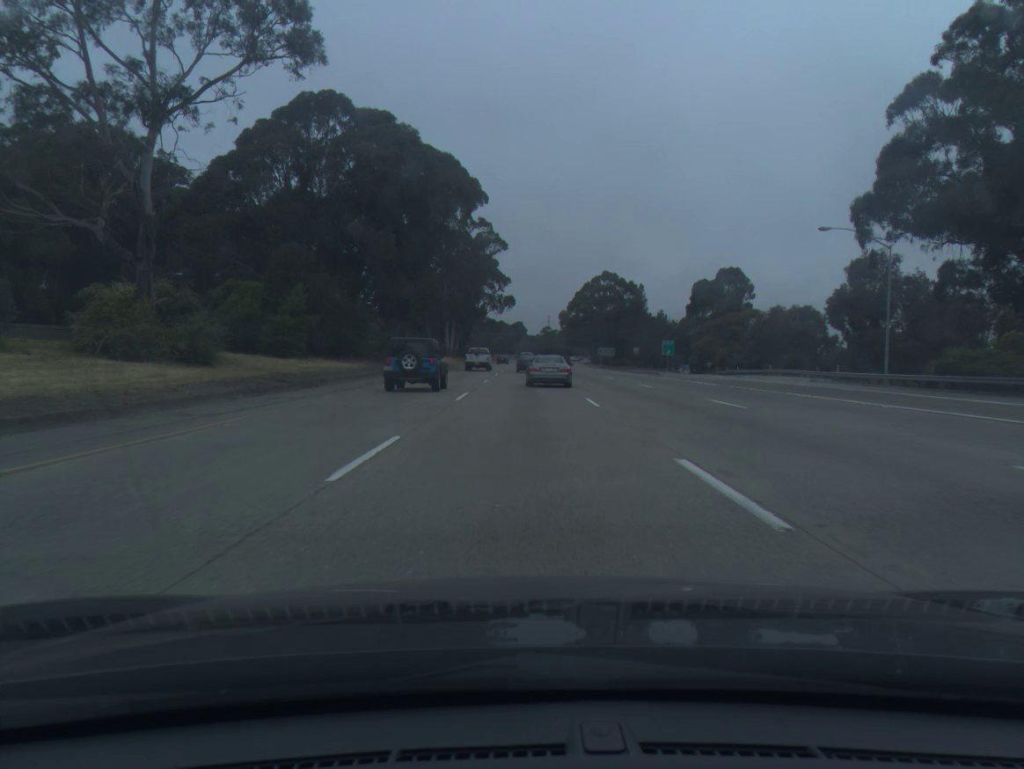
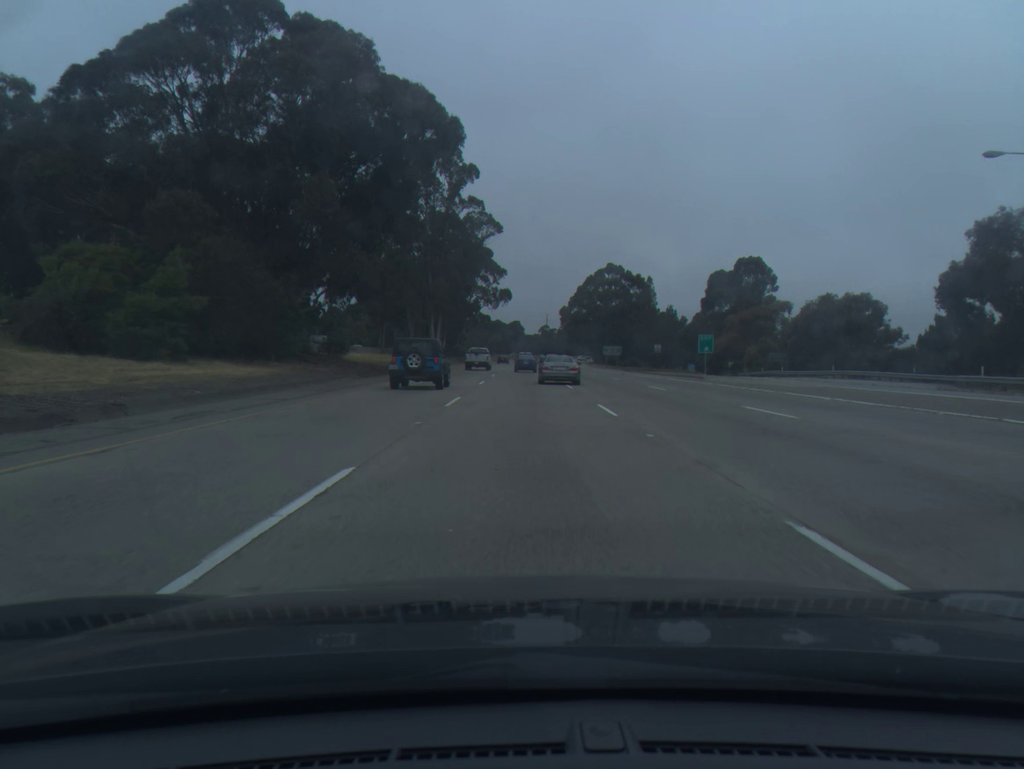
(0.0, +18.1) m; 0°
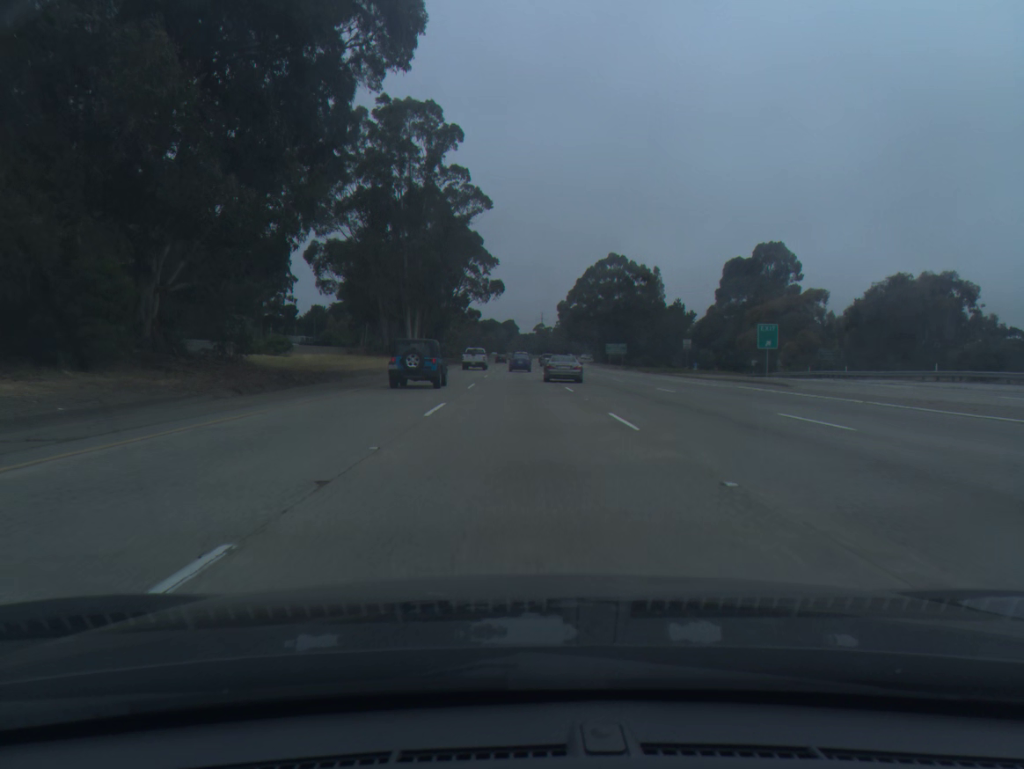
(+0.1, +18.1) m; 0°
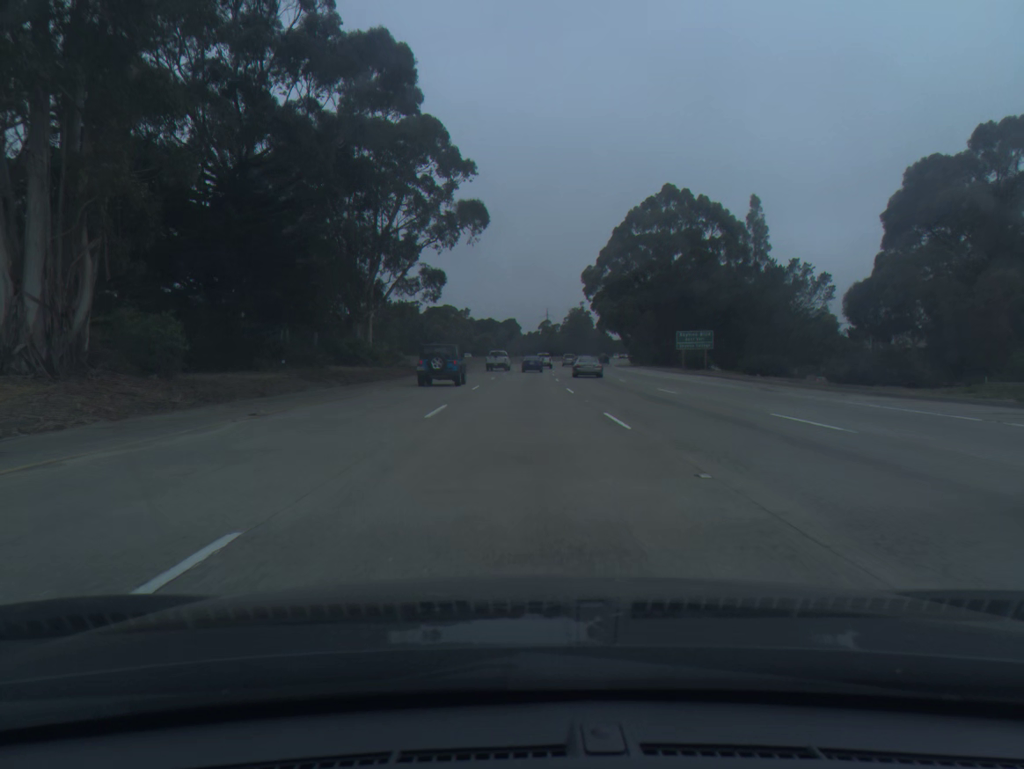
(-0.2, +72.5) m; 0°
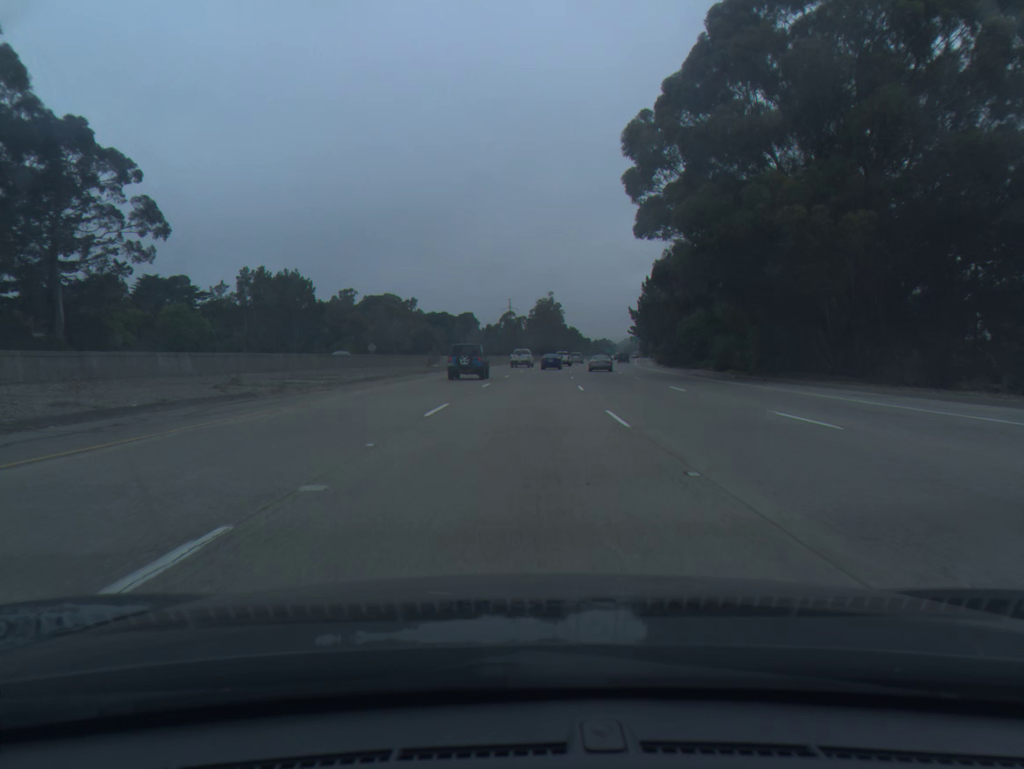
(+1.2, +73.4) m; +3°
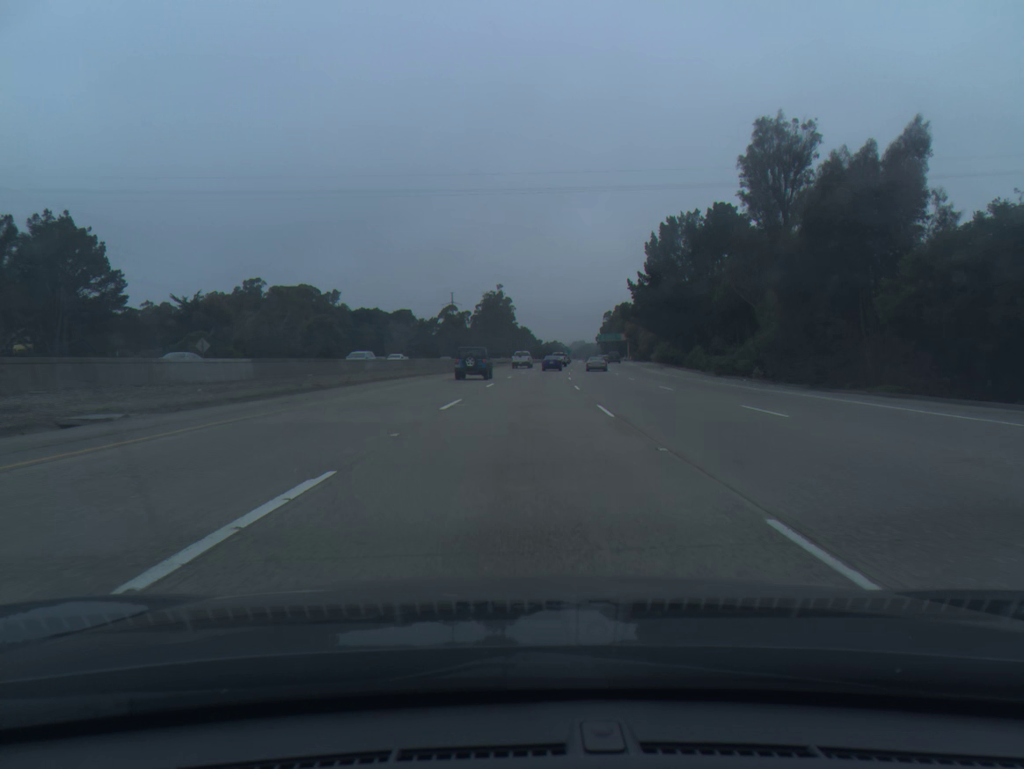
(+1.7, +55.5) m; +4°
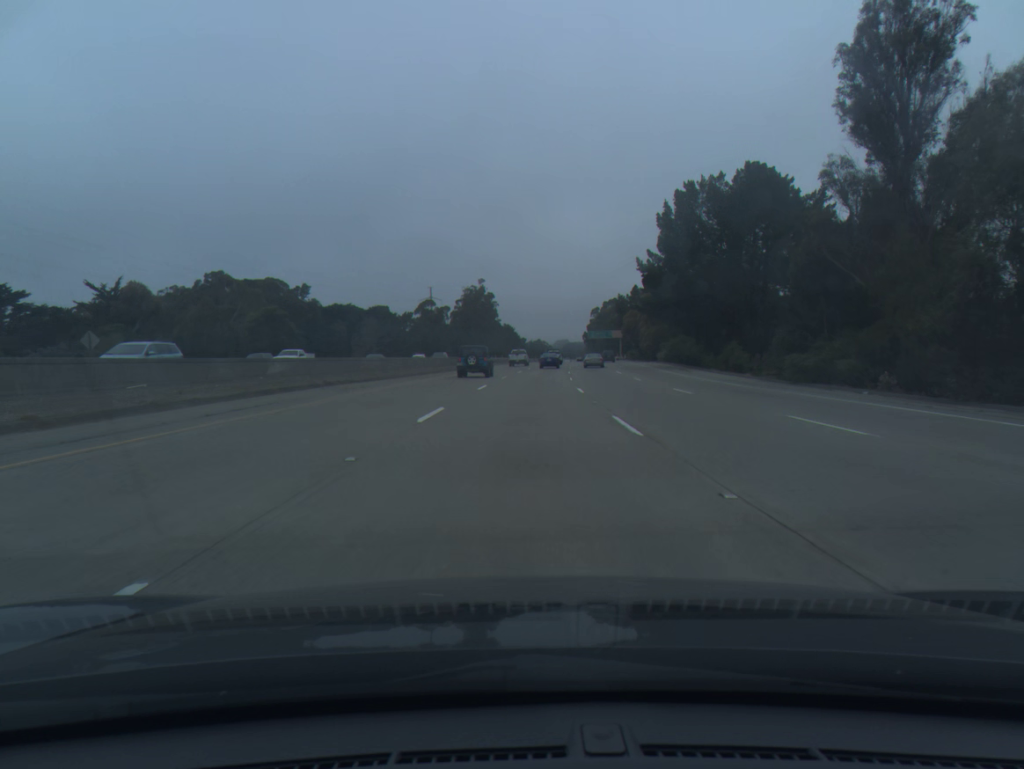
(+0.2, +18.7) m; +1°
